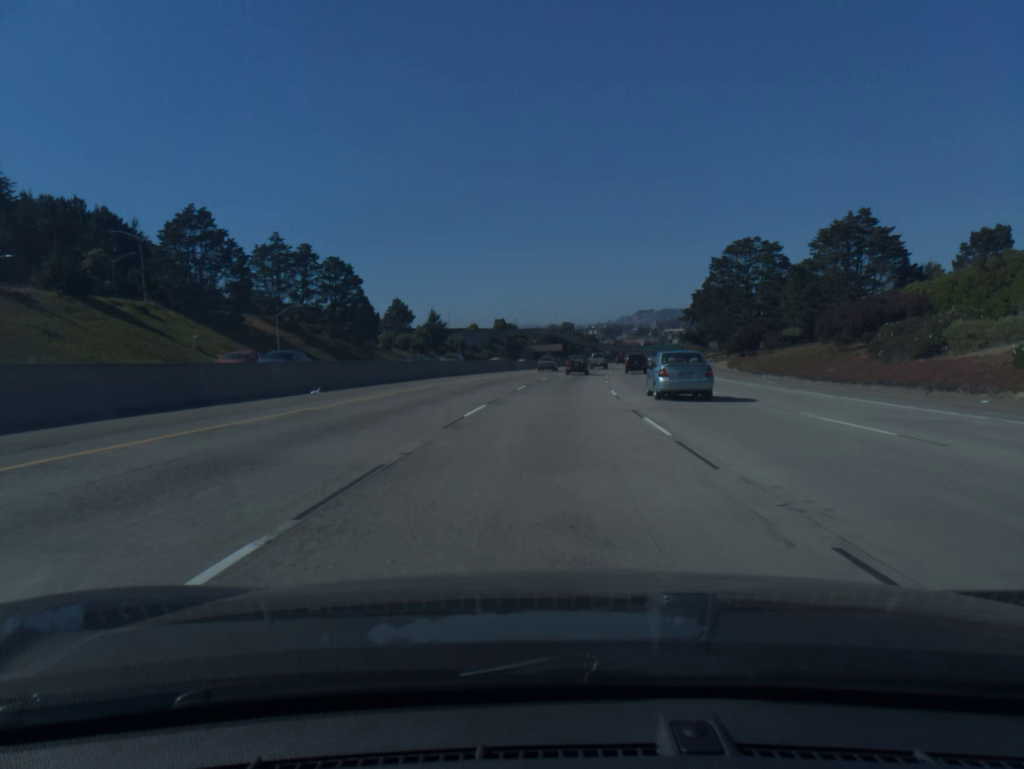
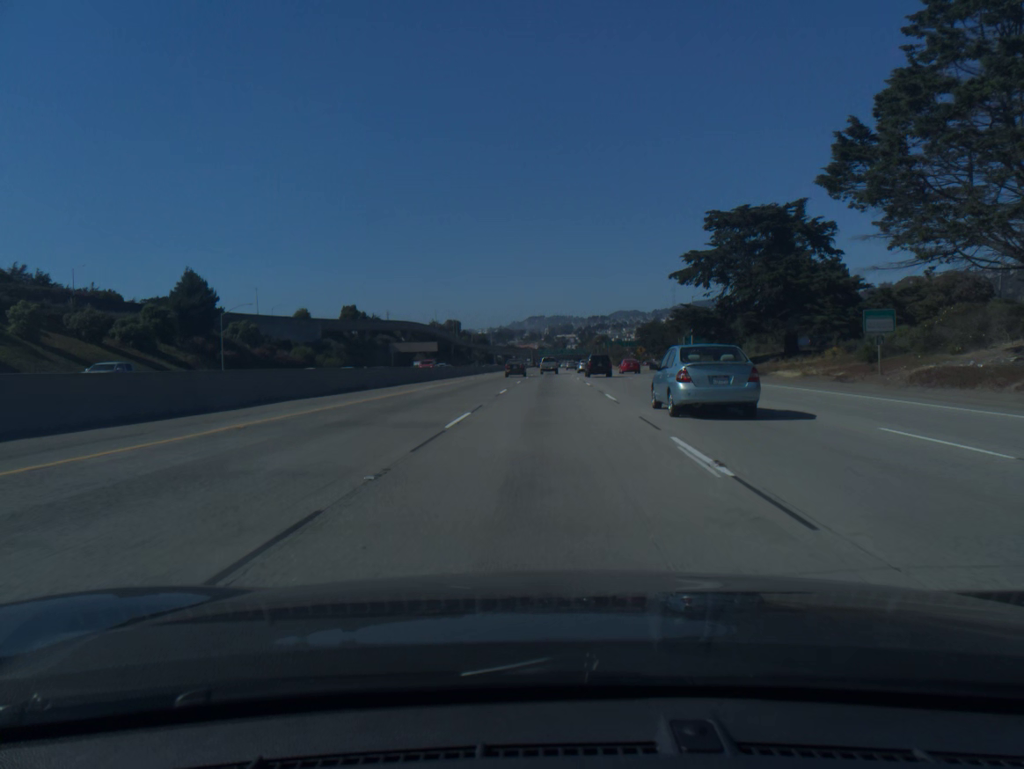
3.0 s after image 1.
(+6.8, +89.7) m; +8°
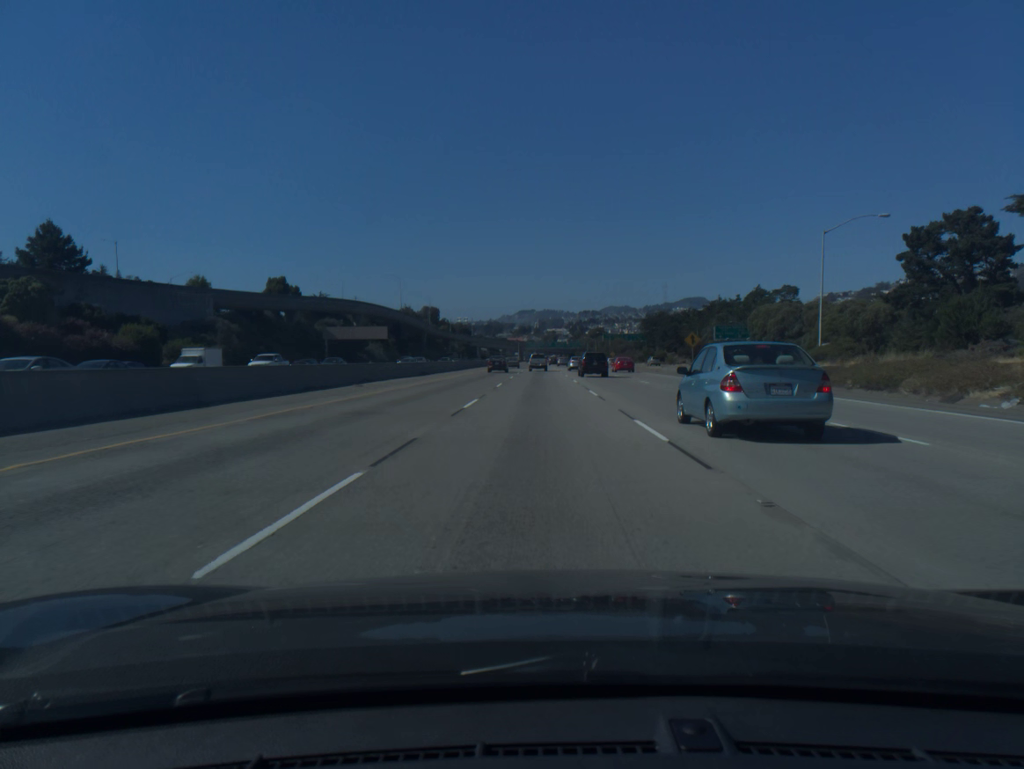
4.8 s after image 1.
(+0.8, +53.7) m; +1°
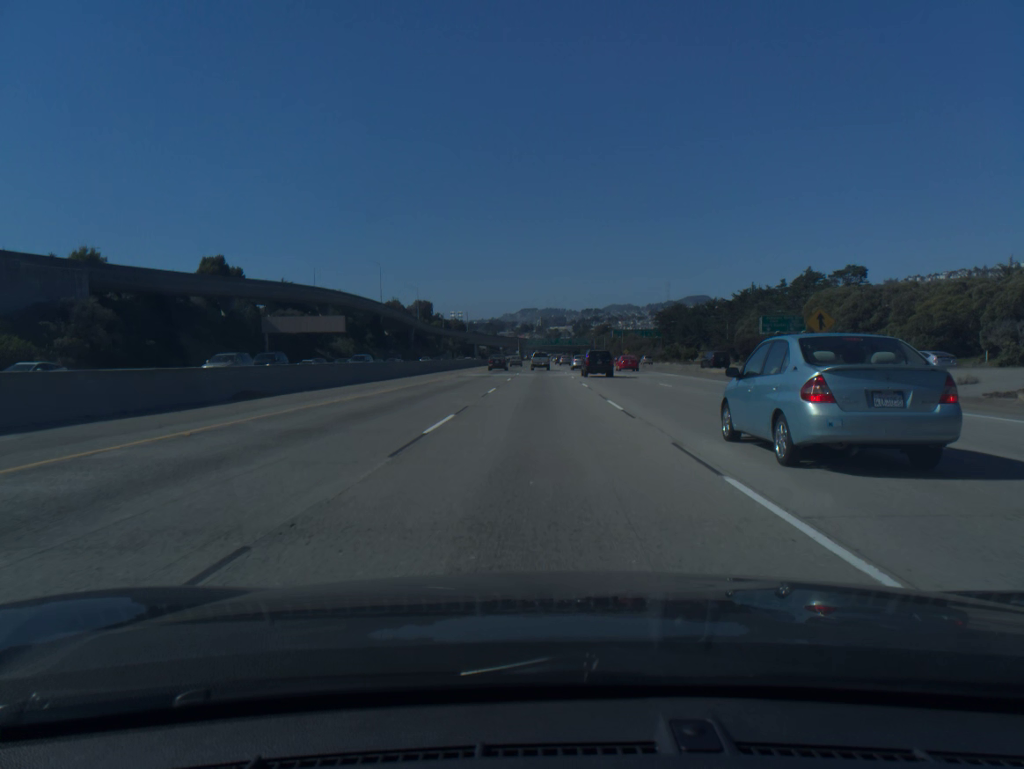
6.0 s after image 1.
(-0.1, +35.8) m; 0°
